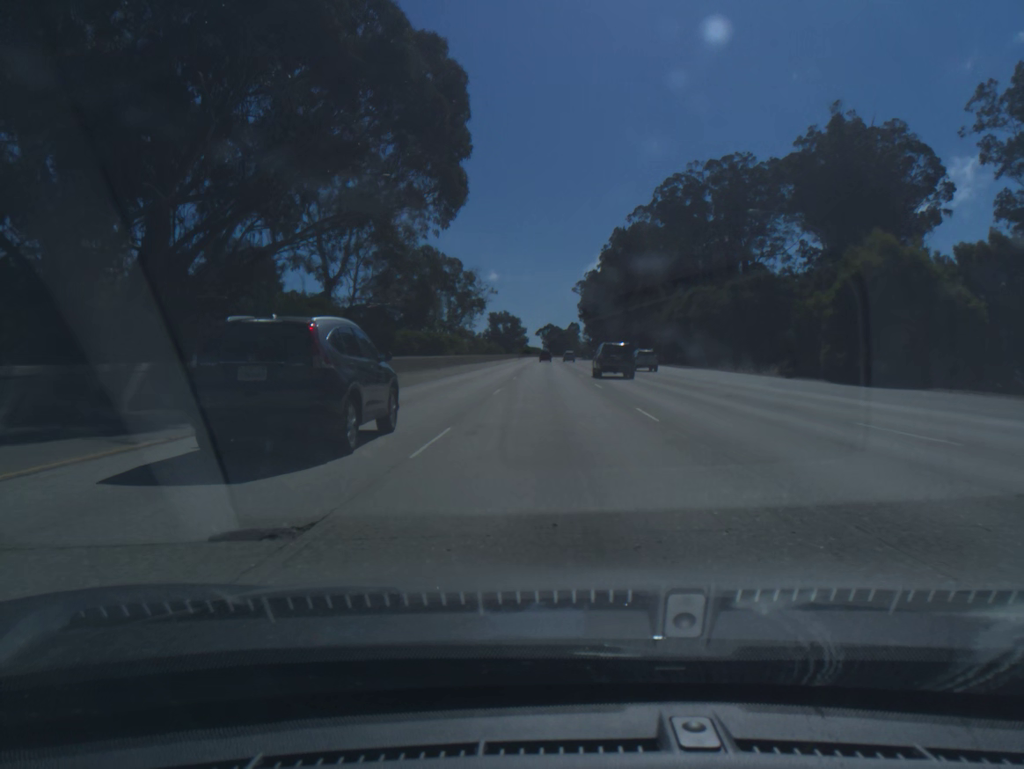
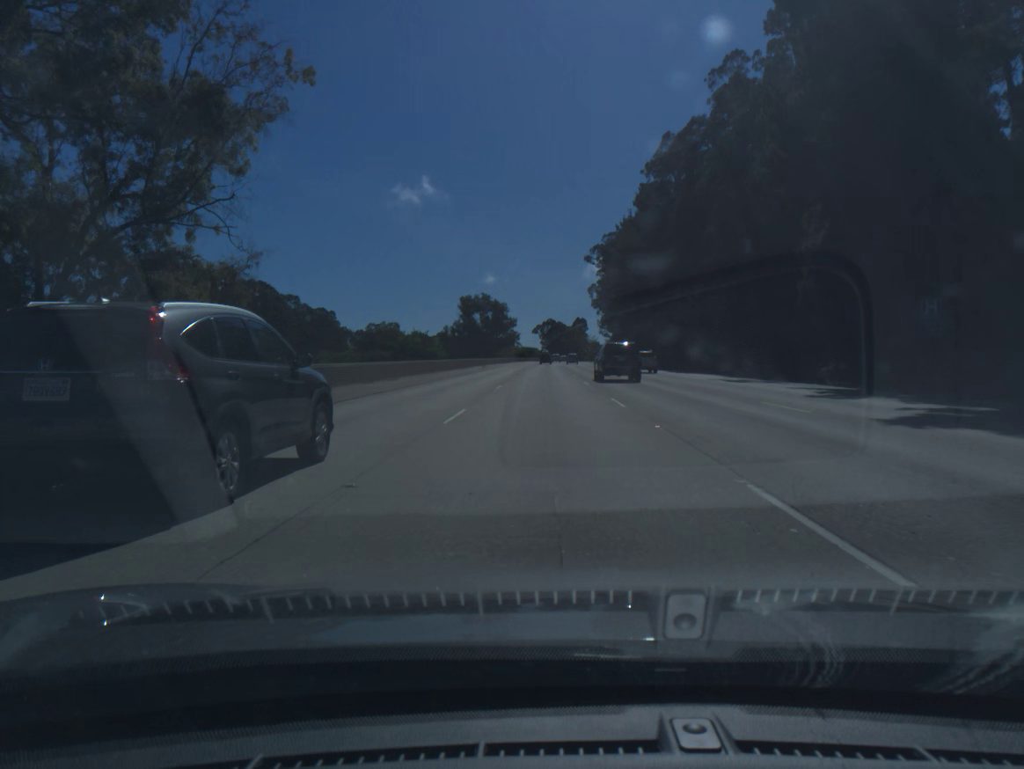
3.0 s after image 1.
(+0.5, +98.3) m; 0°
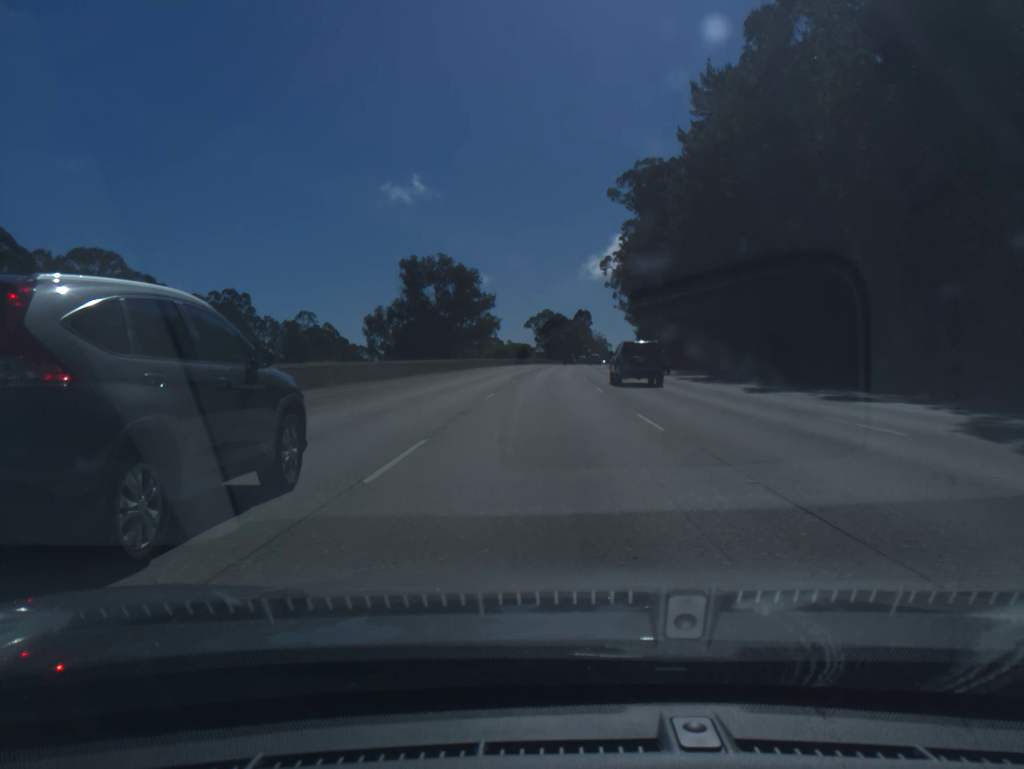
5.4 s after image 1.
(0.0, +78.4) m; 0°
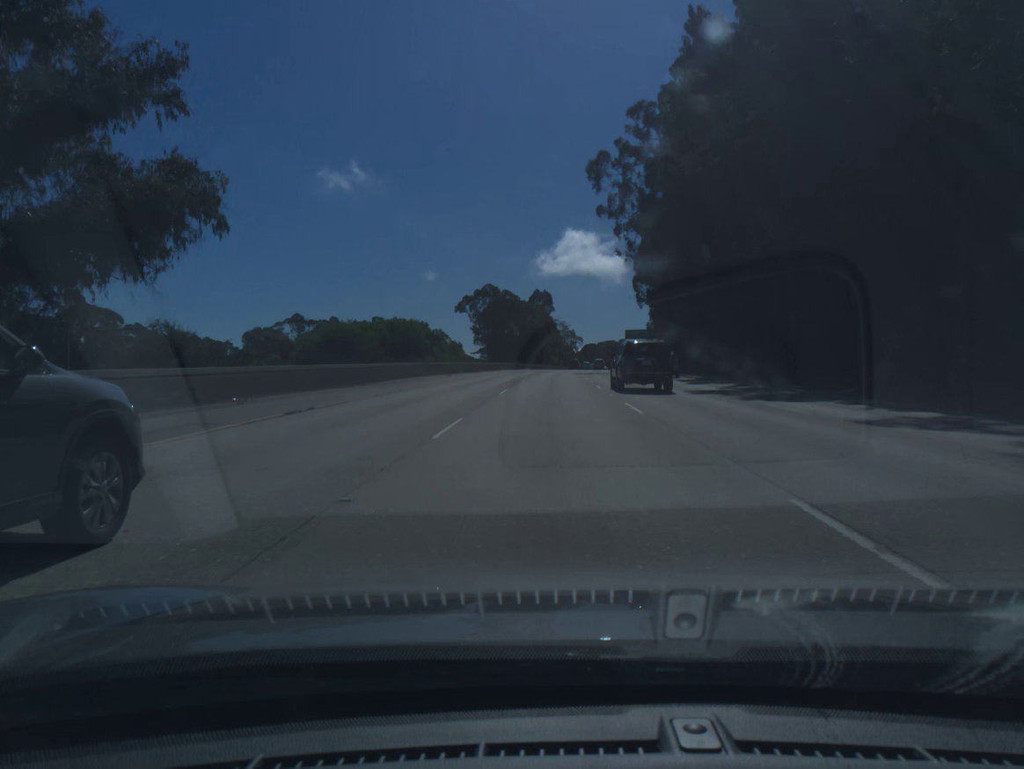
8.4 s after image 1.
(+2.5, +97.9) m; +4°
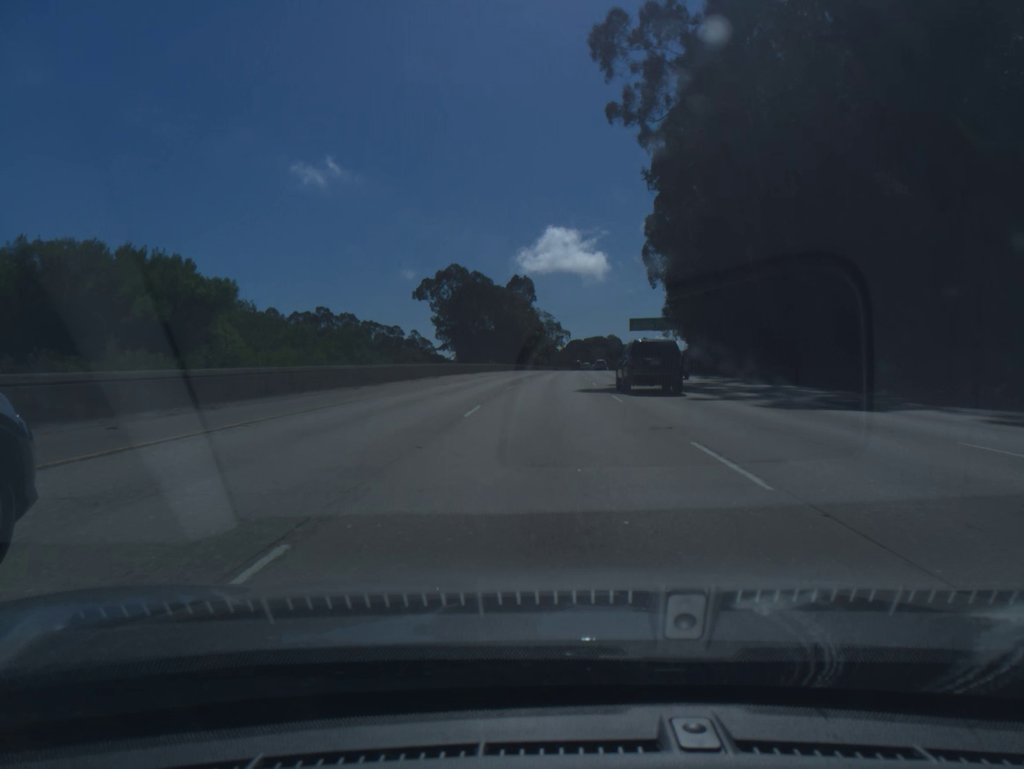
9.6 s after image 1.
(+0.5, +39.3) m; +1°
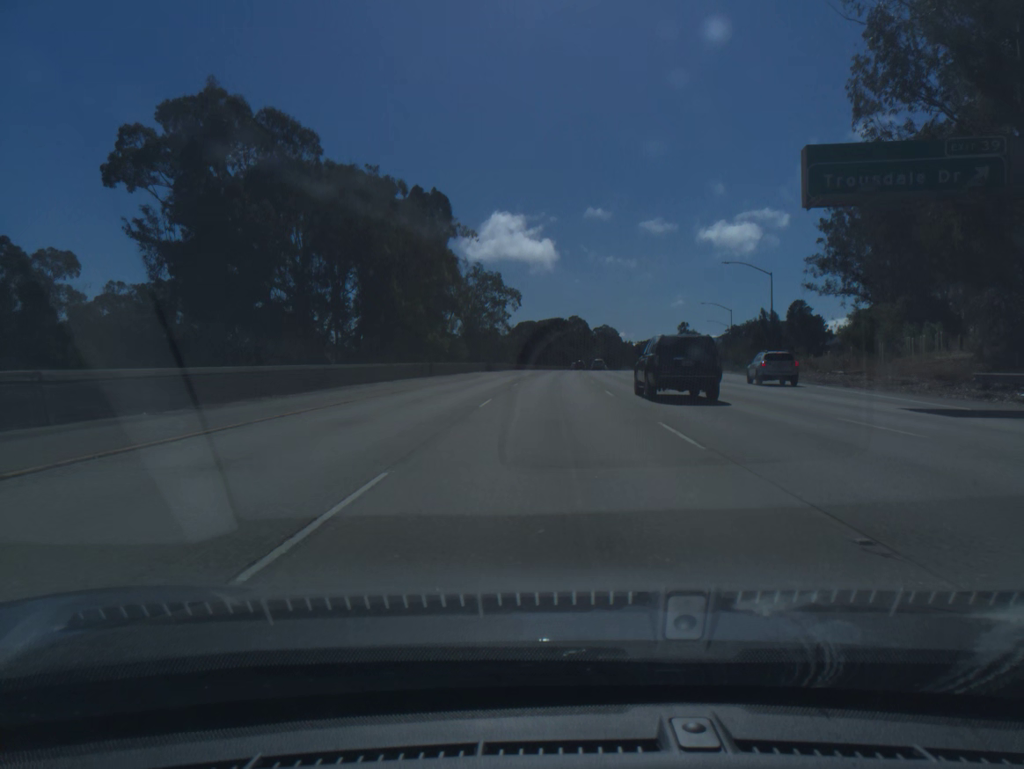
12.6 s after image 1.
(+3.0, +98.6) m; +4°
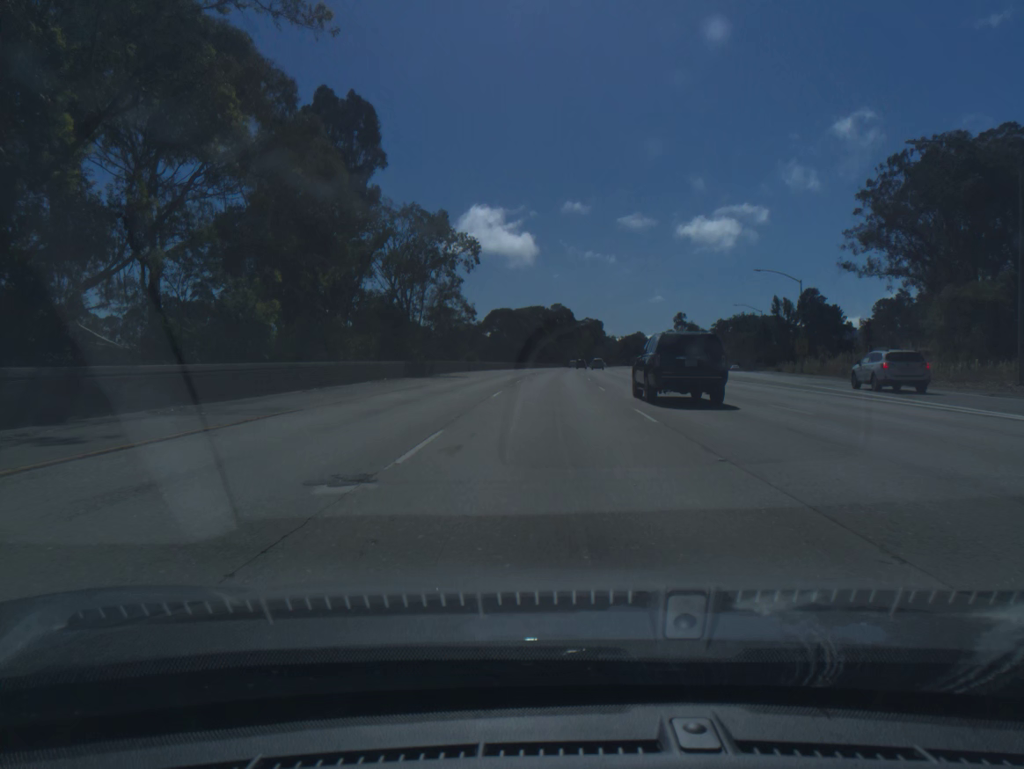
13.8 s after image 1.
(+0.5, +39.5) m; +1°
